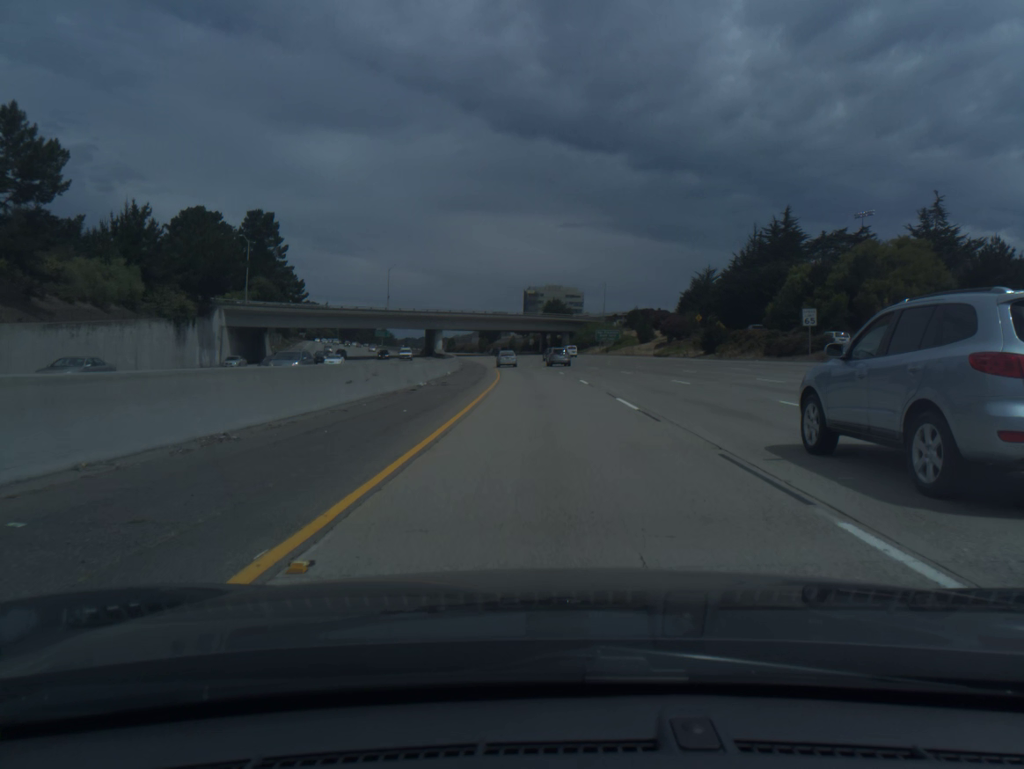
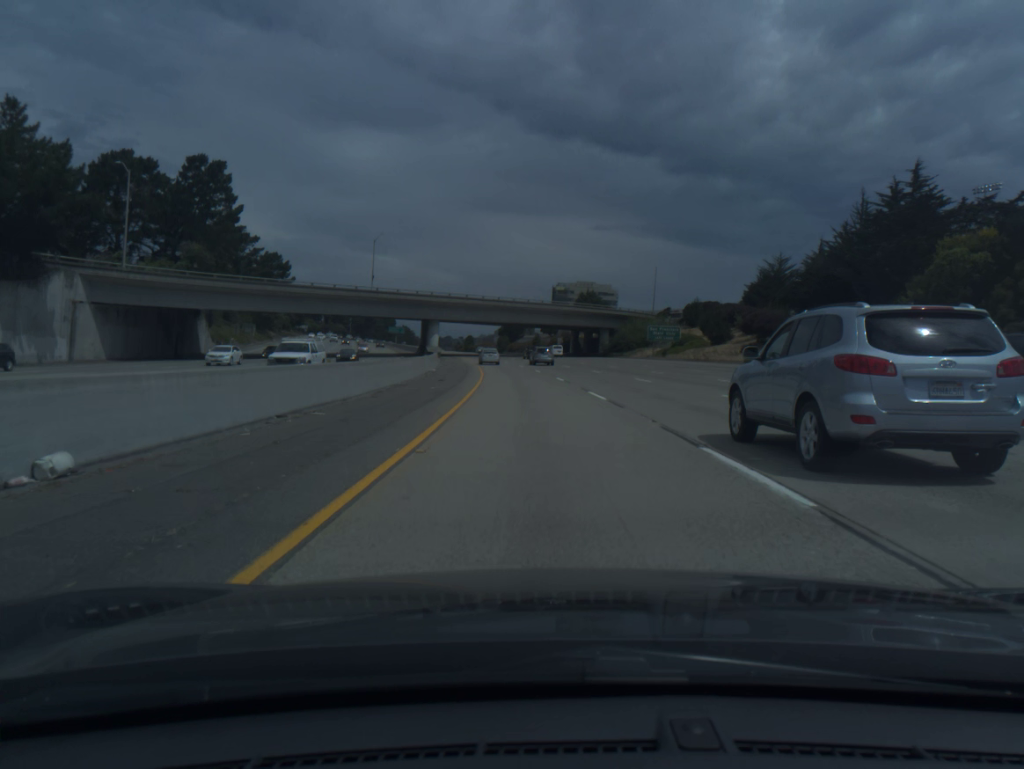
(-0.5, +38.7) m; -2°
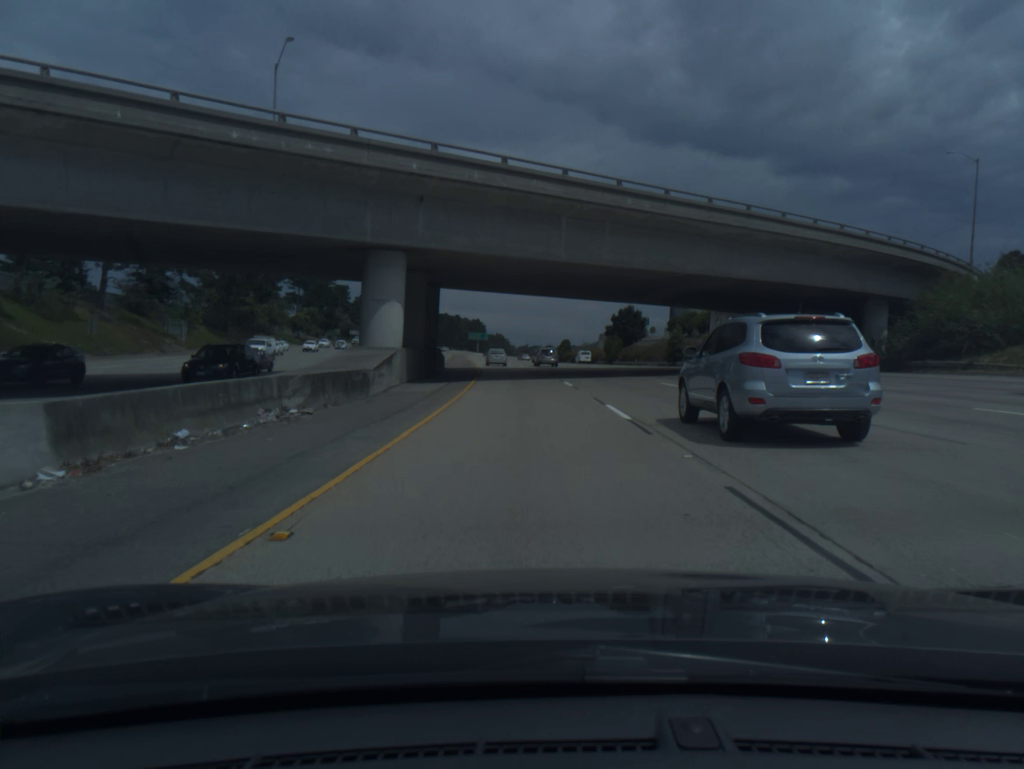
(-4.8, +77.2) m; -7°
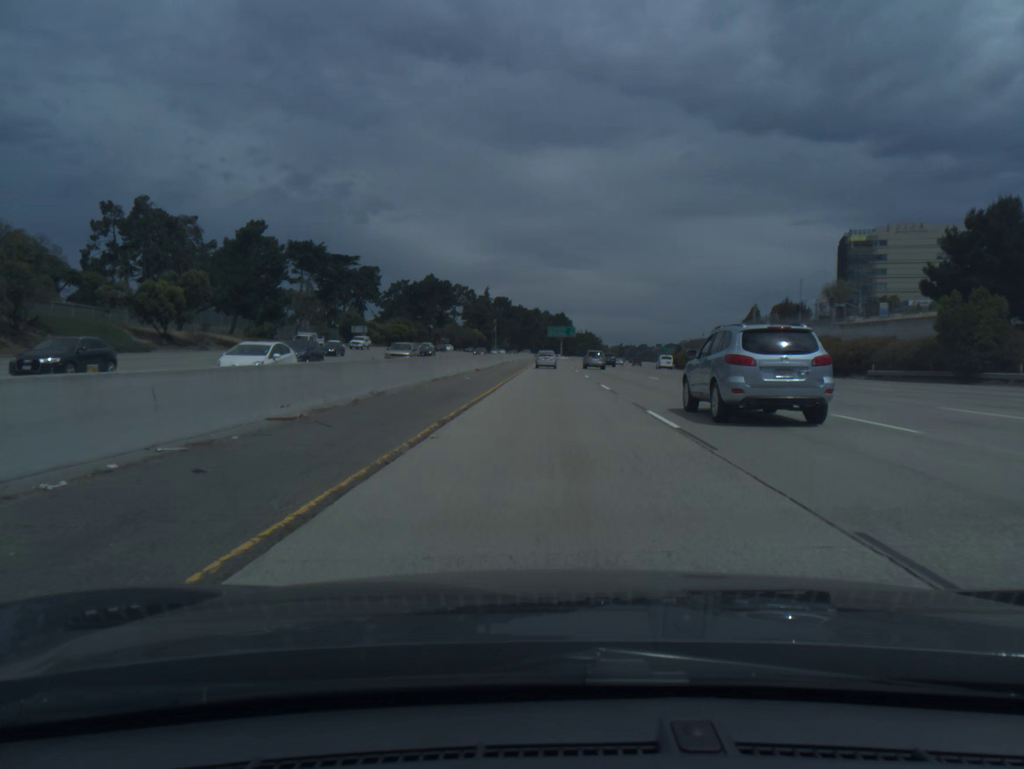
(-6.8, +96.4) m; -6°
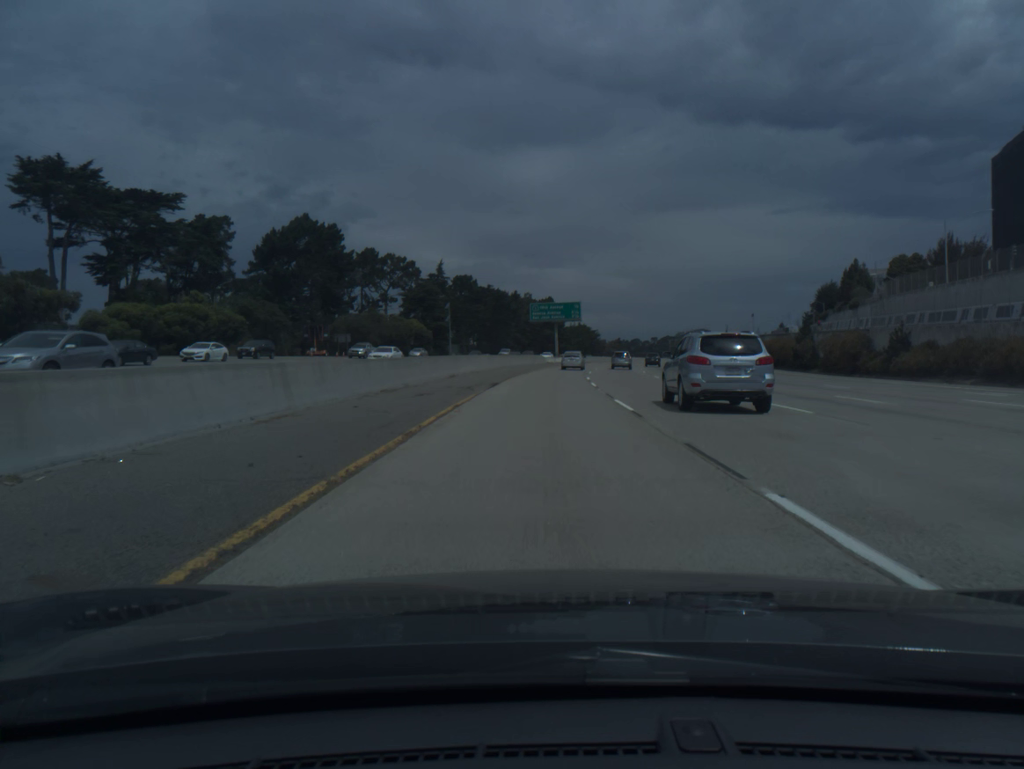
(+0.9, +95.4) m; +1°
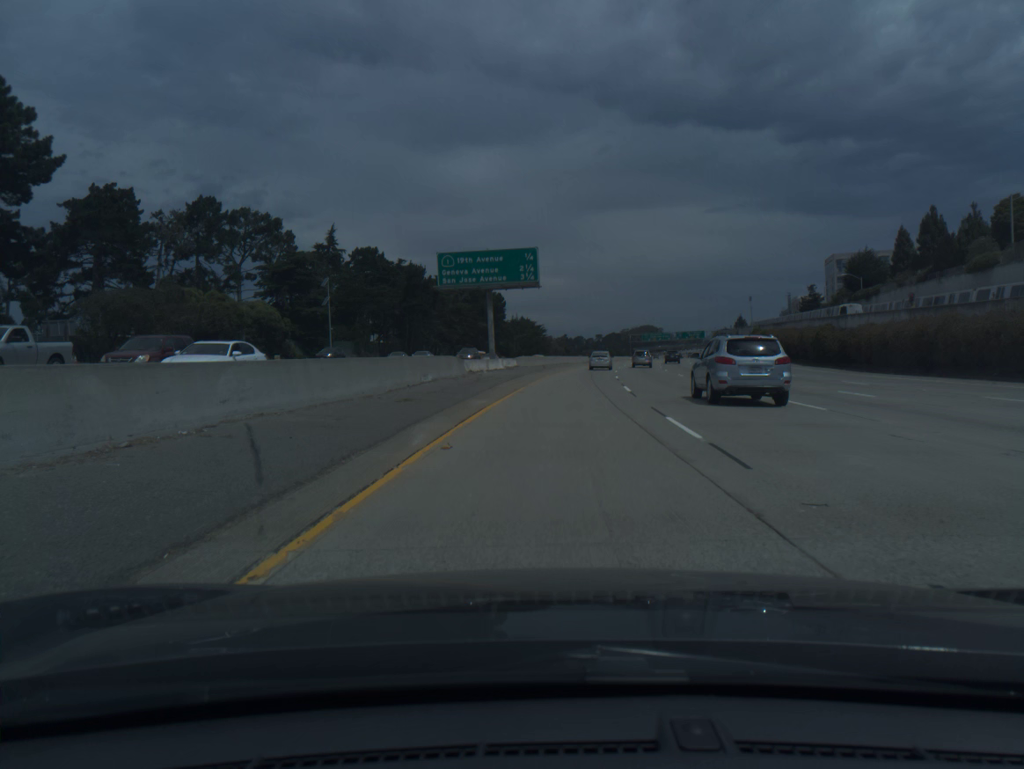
(+1.3, +56.4) m; +4°
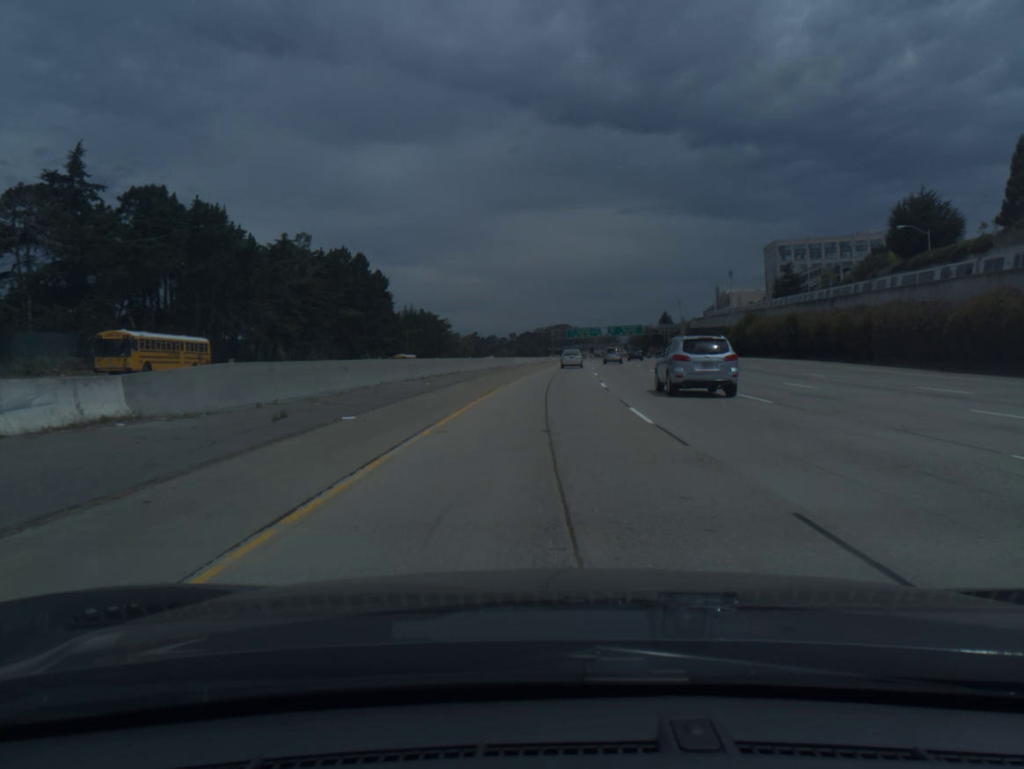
(+3.4, +55.8) m; +6°
